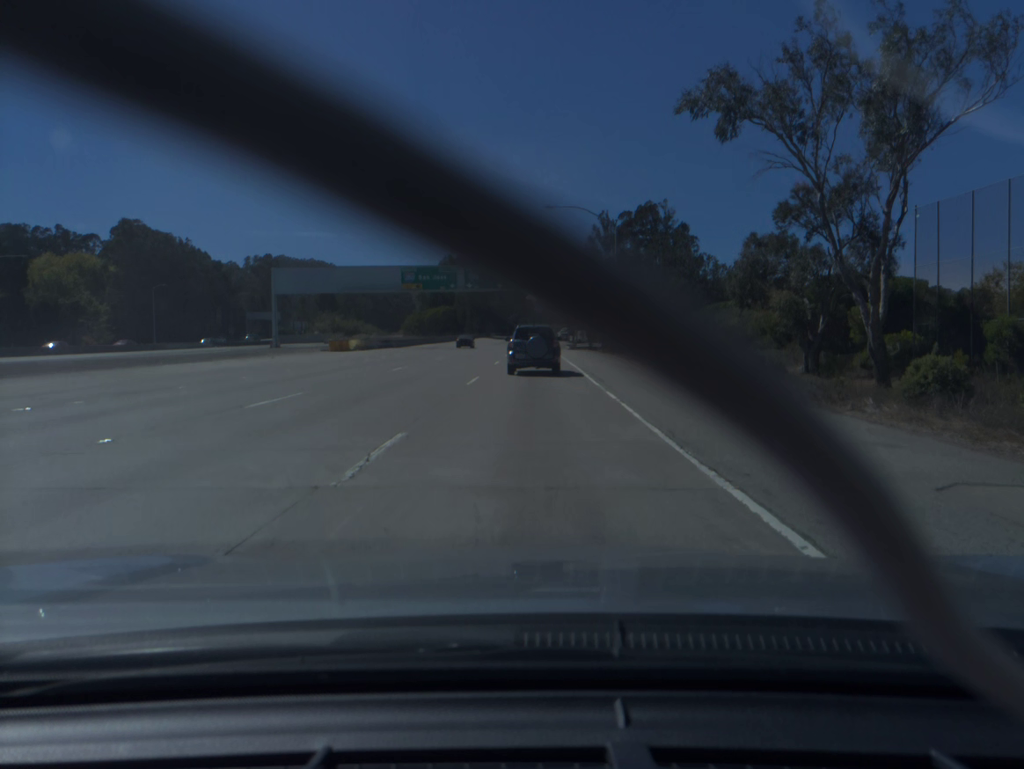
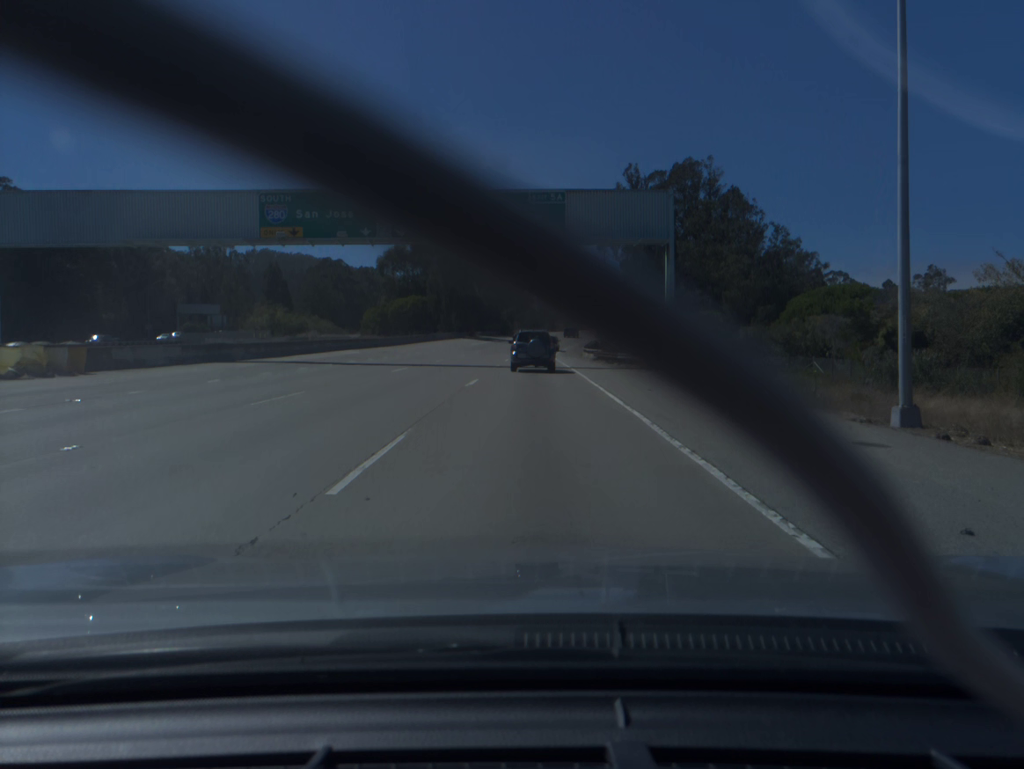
(0.0, +44.2) m; 0°
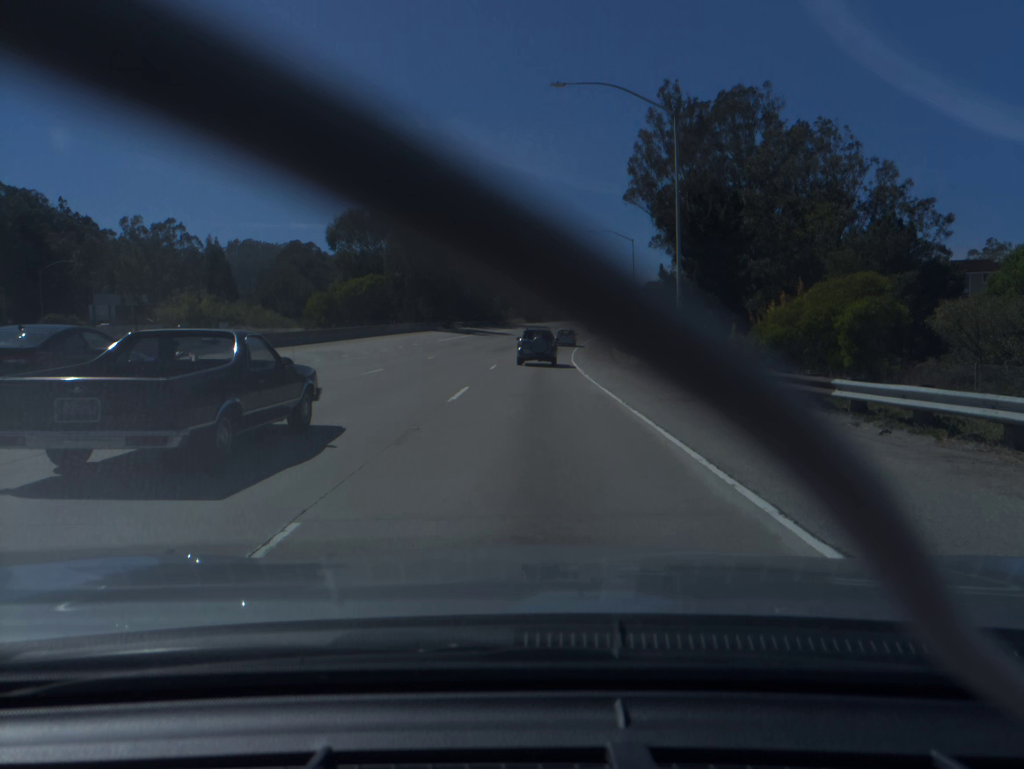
(0.0, +34.0) m; 0°
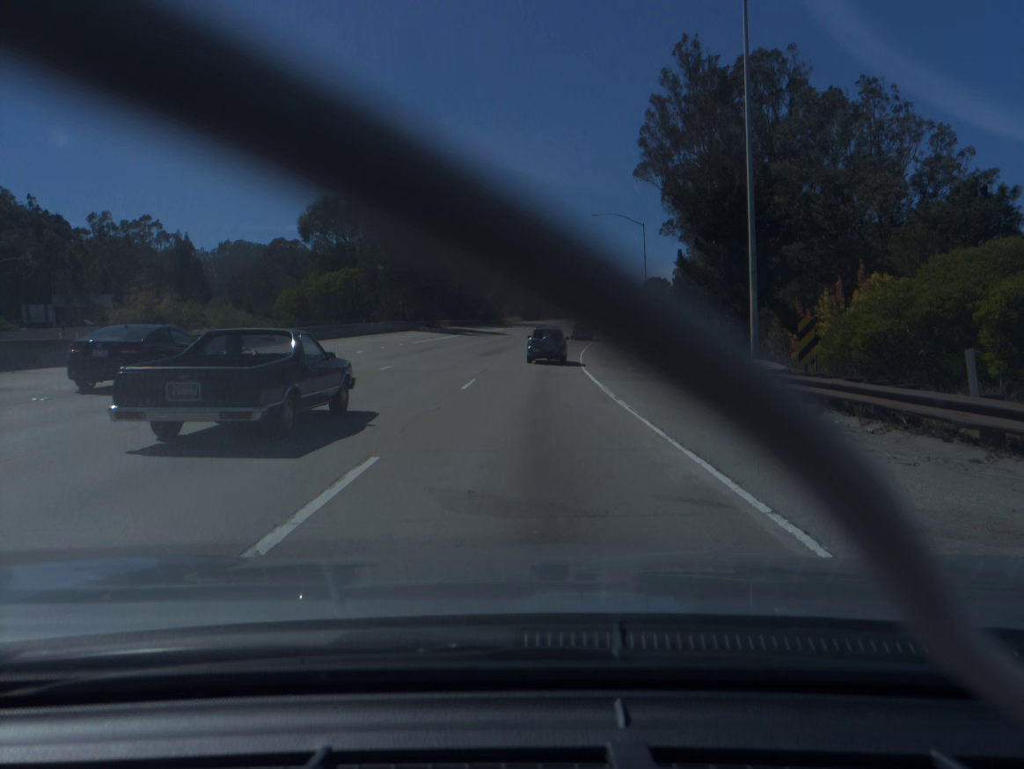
(0.0, +11.6) m; 0°
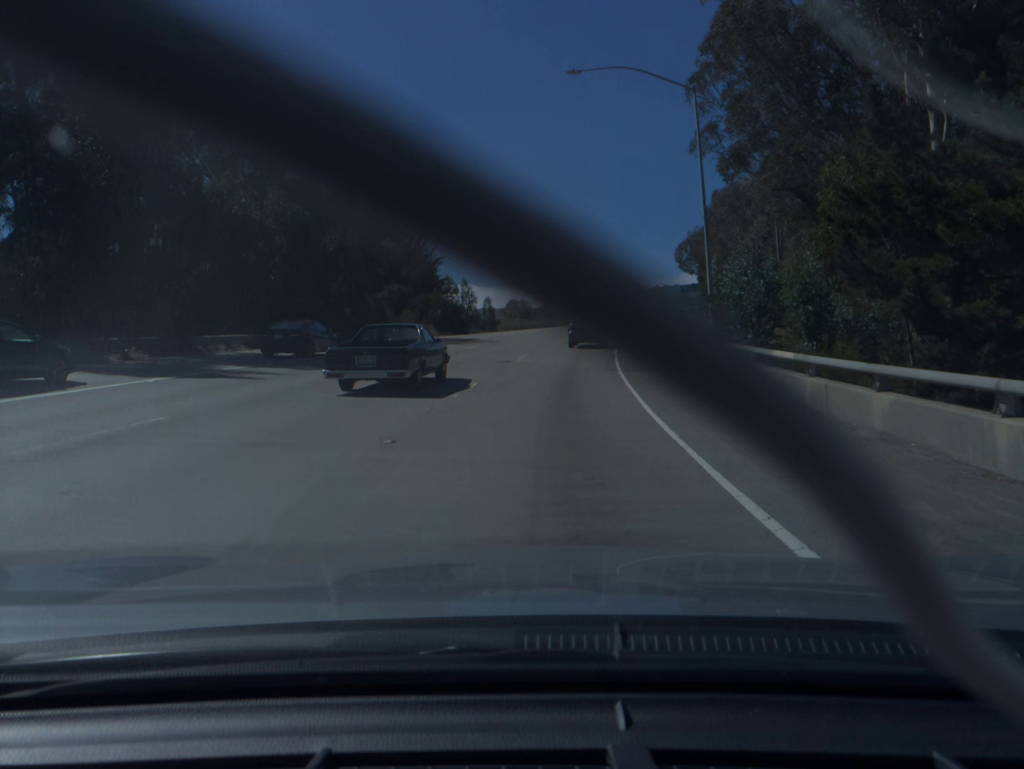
(+1.2, +47.1) m; +5°
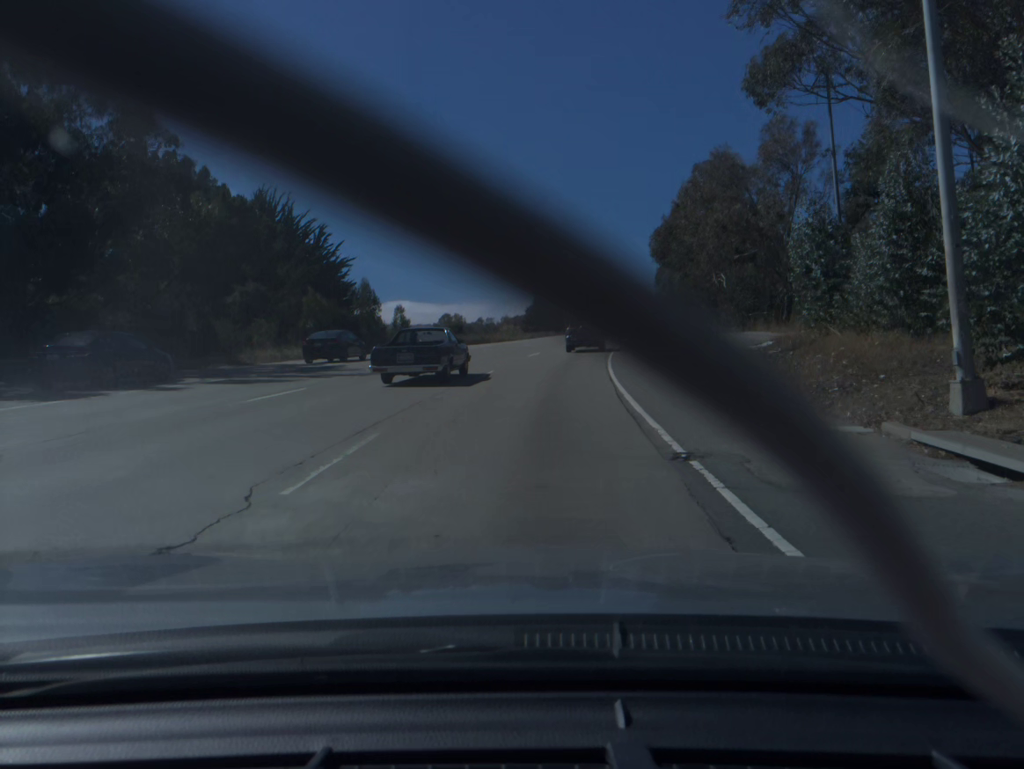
(+0.9, +23.1) m; +5°
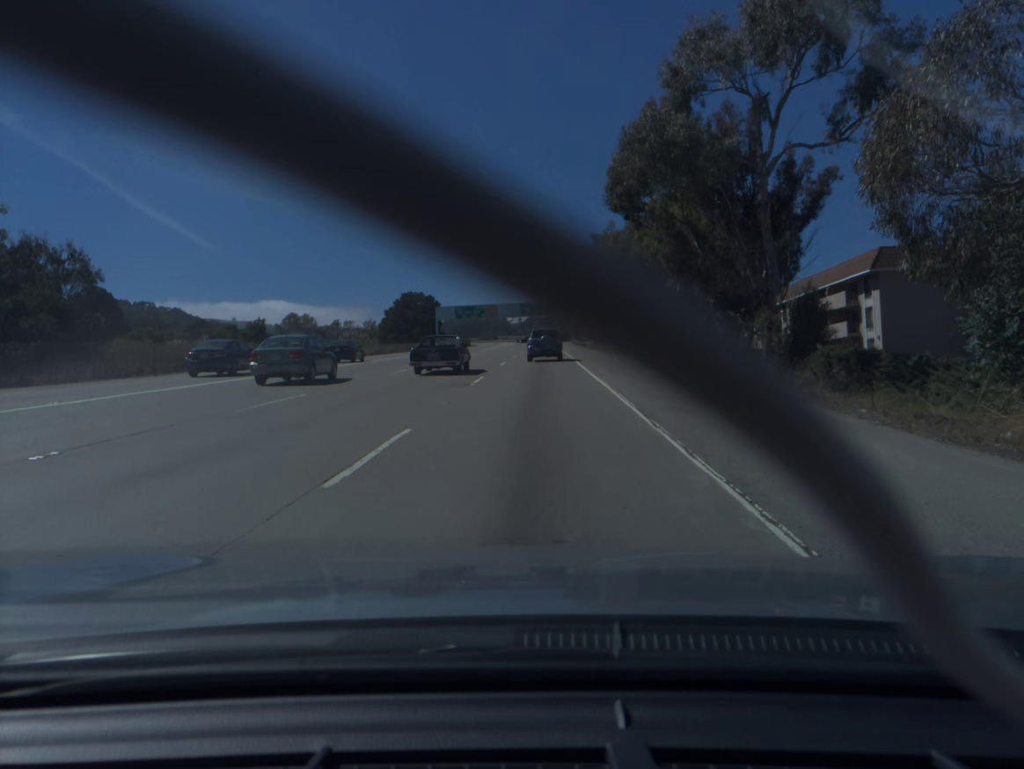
(+4.5, +56.1) m; +8°
